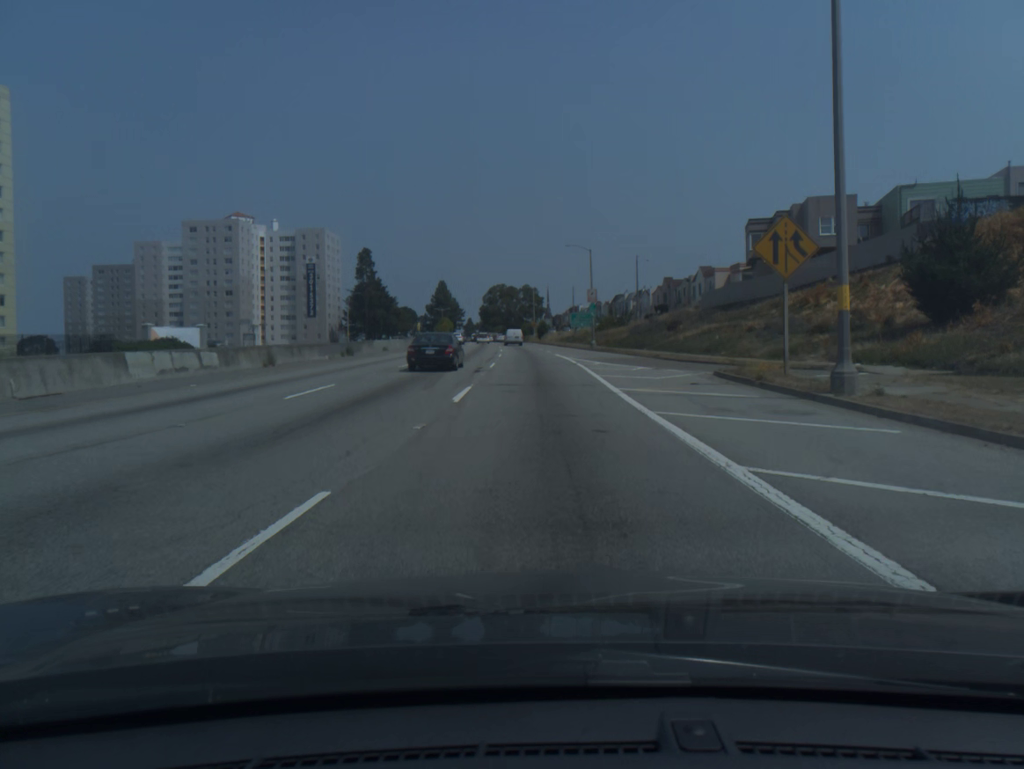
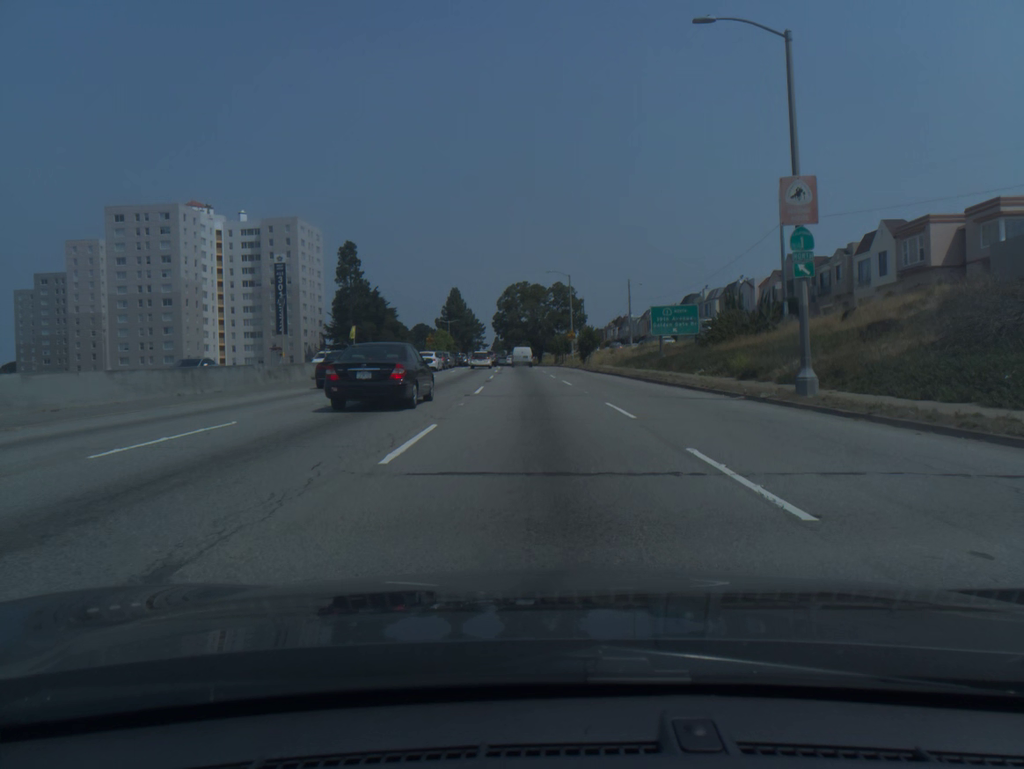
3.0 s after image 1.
(-1.0, +52.3) m; -2°
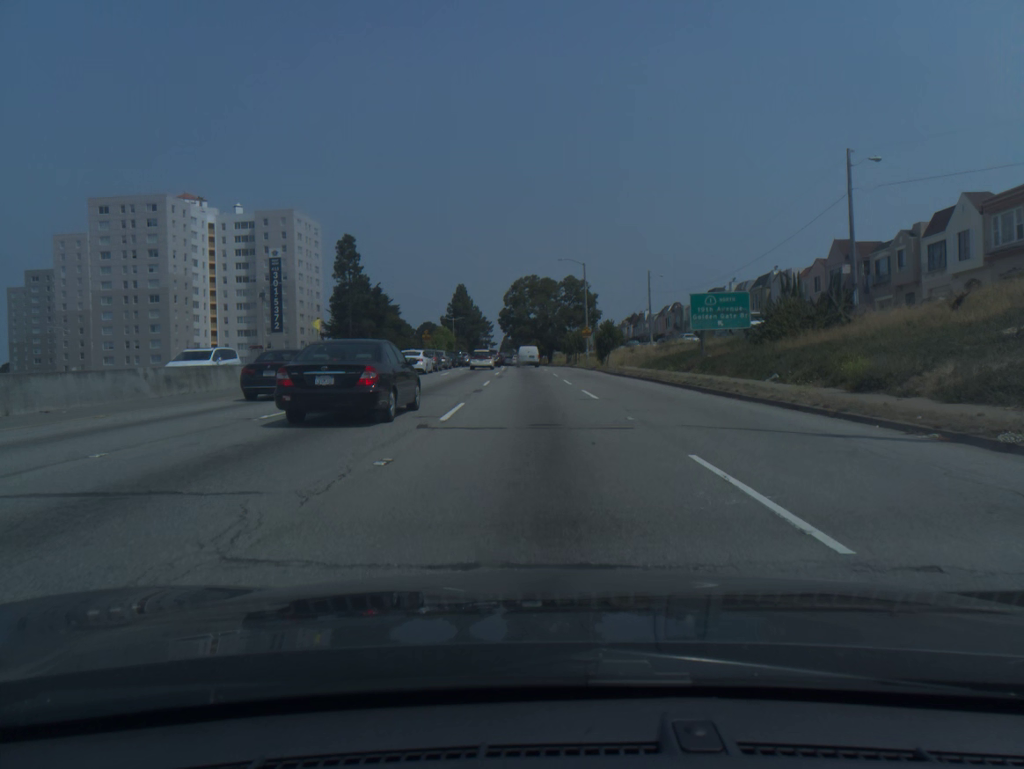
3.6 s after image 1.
(-0.1, +9.8) m; -1°
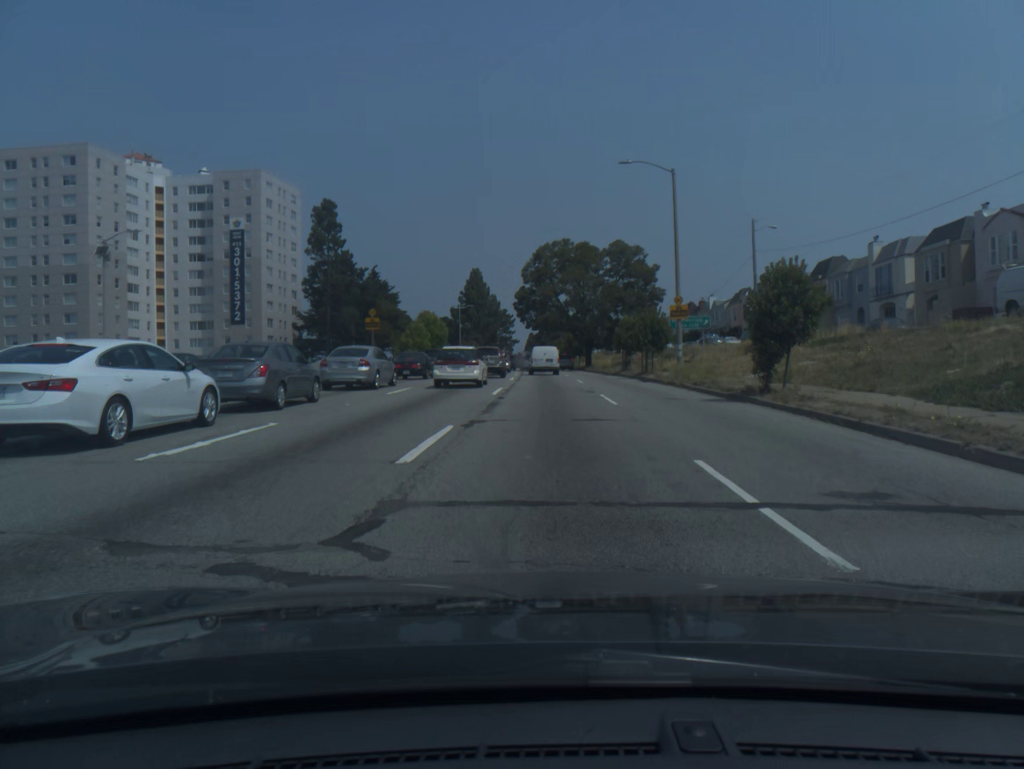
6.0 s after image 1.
(-0.7, +35.3) m; -2°
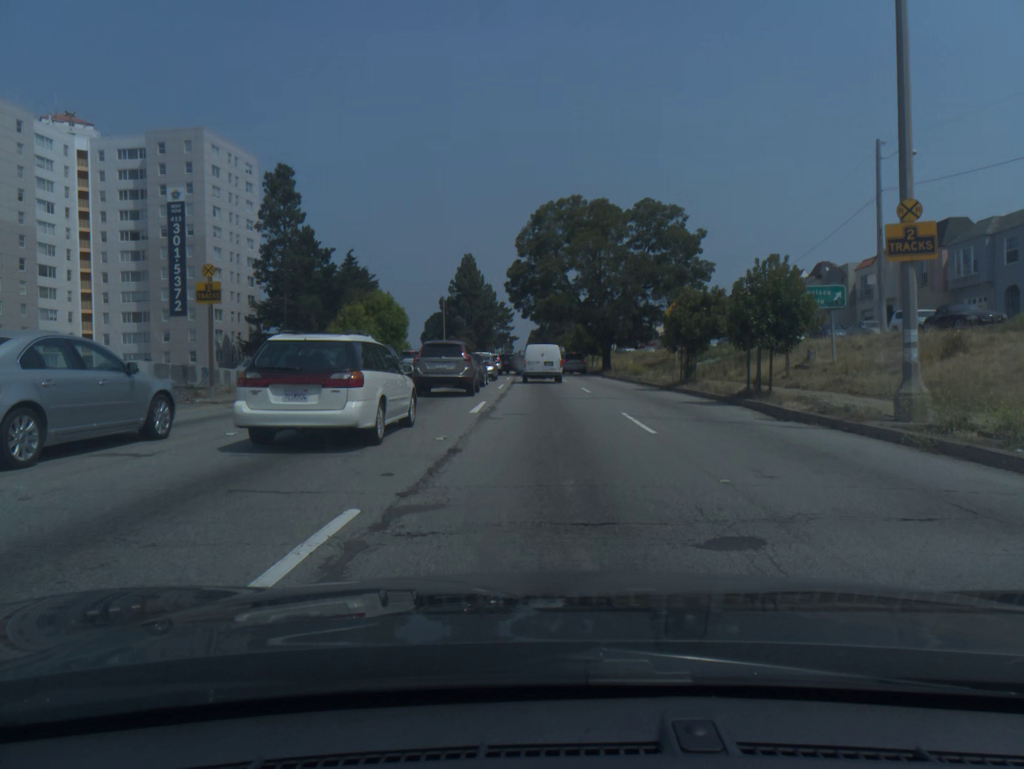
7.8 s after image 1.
(0.0, +21.5) m; 0°
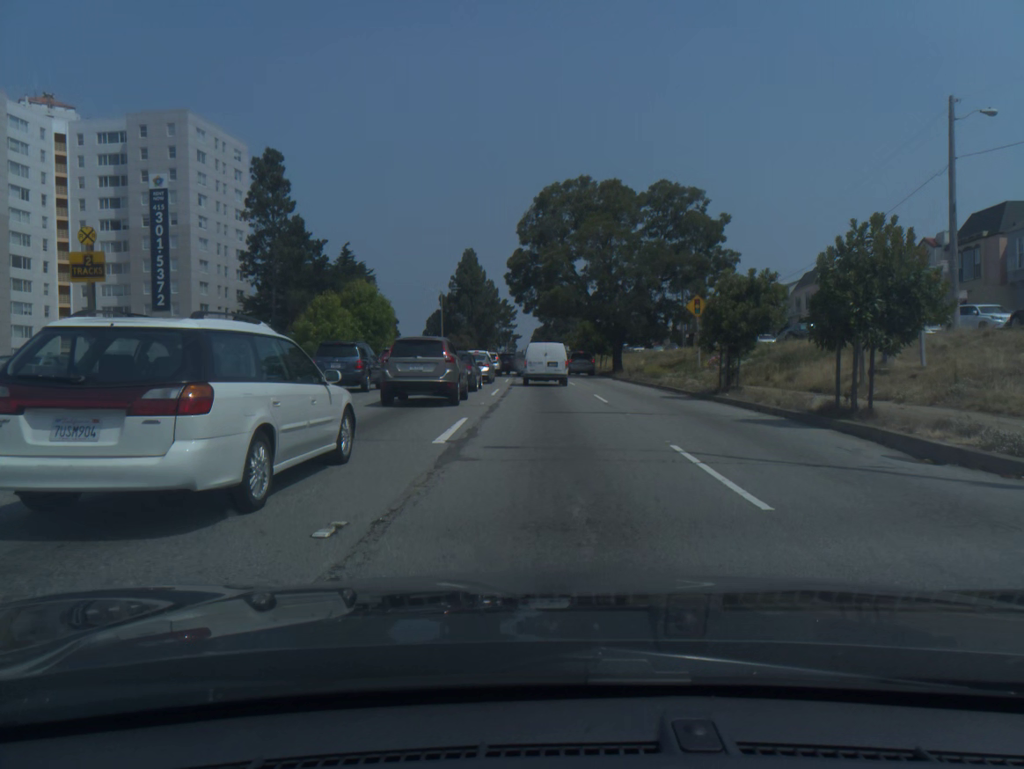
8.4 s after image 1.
(0.0, +6.0) m; 0°
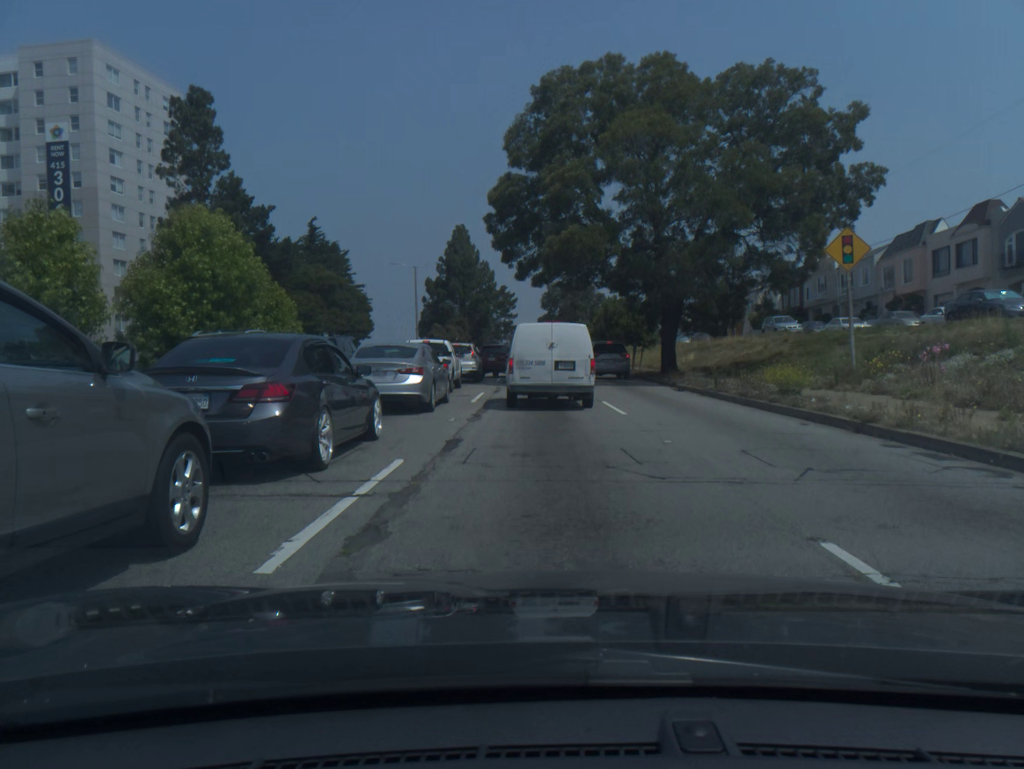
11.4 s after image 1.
(0.0, +20.9) m; 0°
